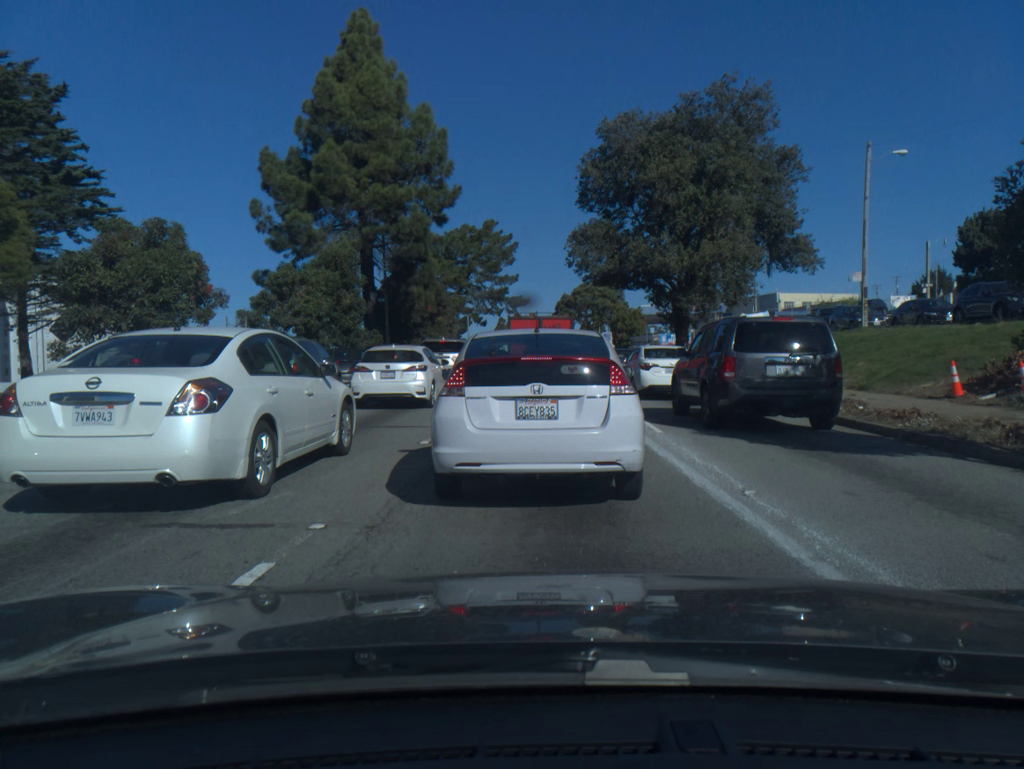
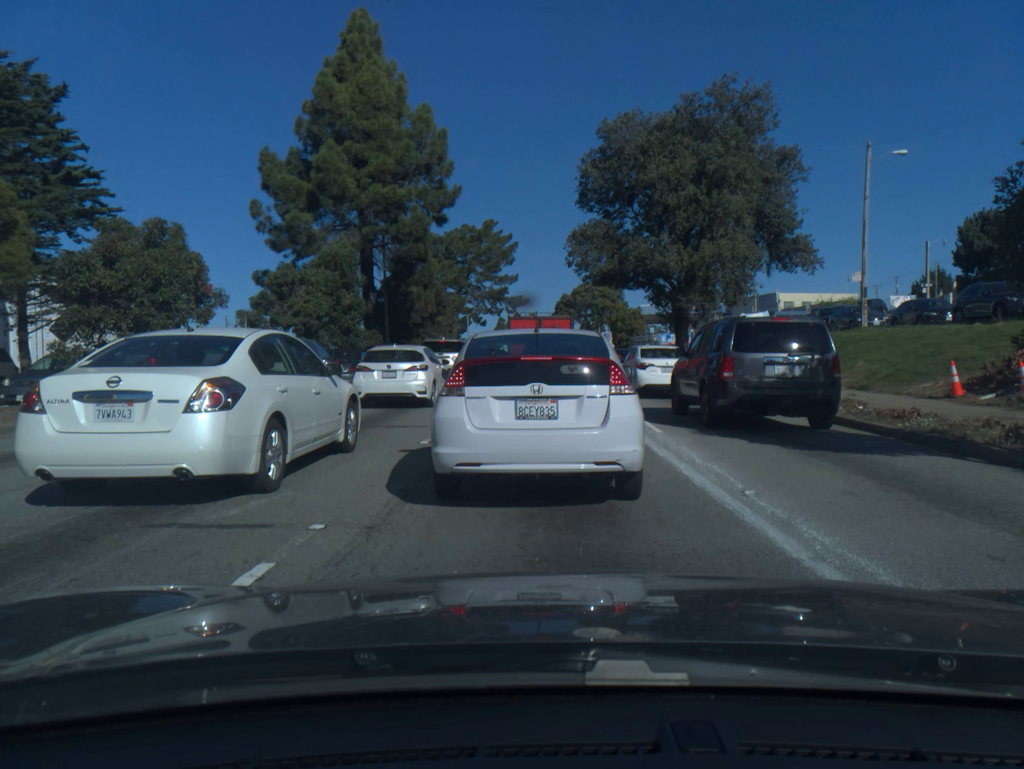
(0.0, 0.0) m; 0°
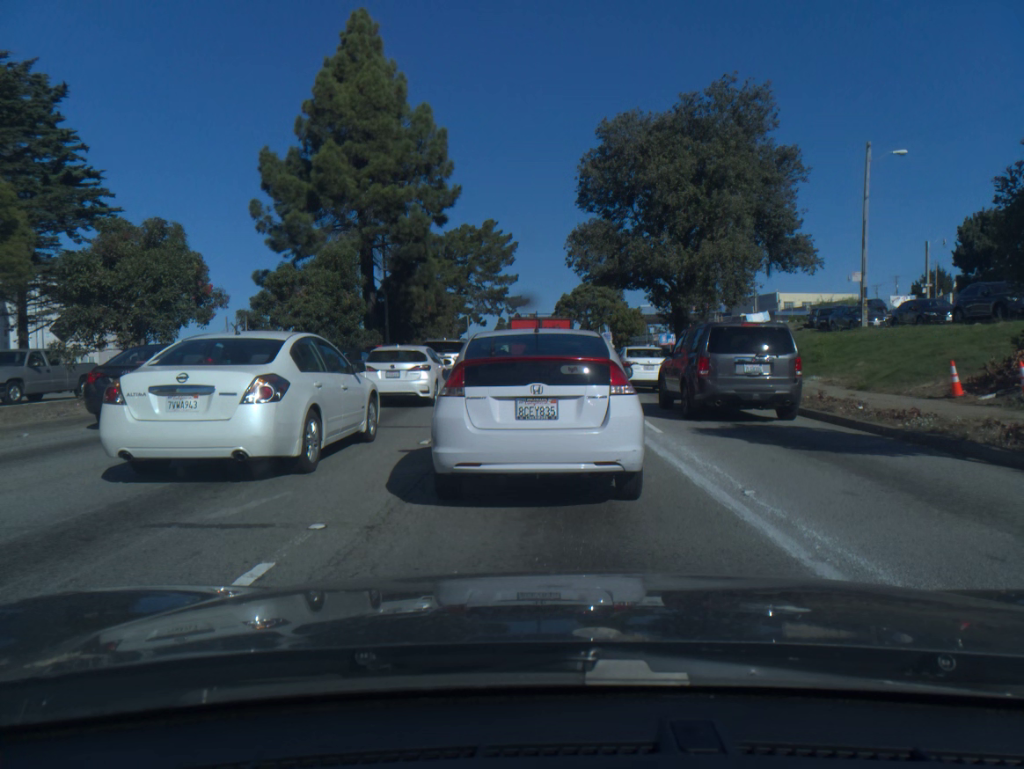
(0.0, 0.0) m; 0°
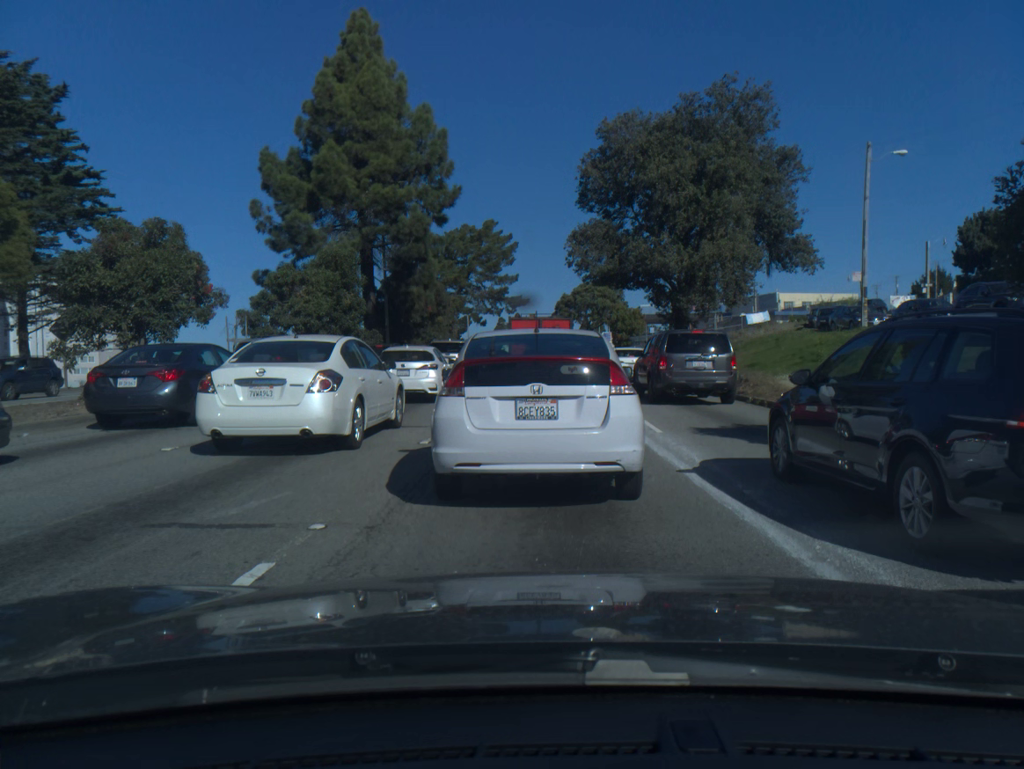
(0.0, 0.0) m; 0°
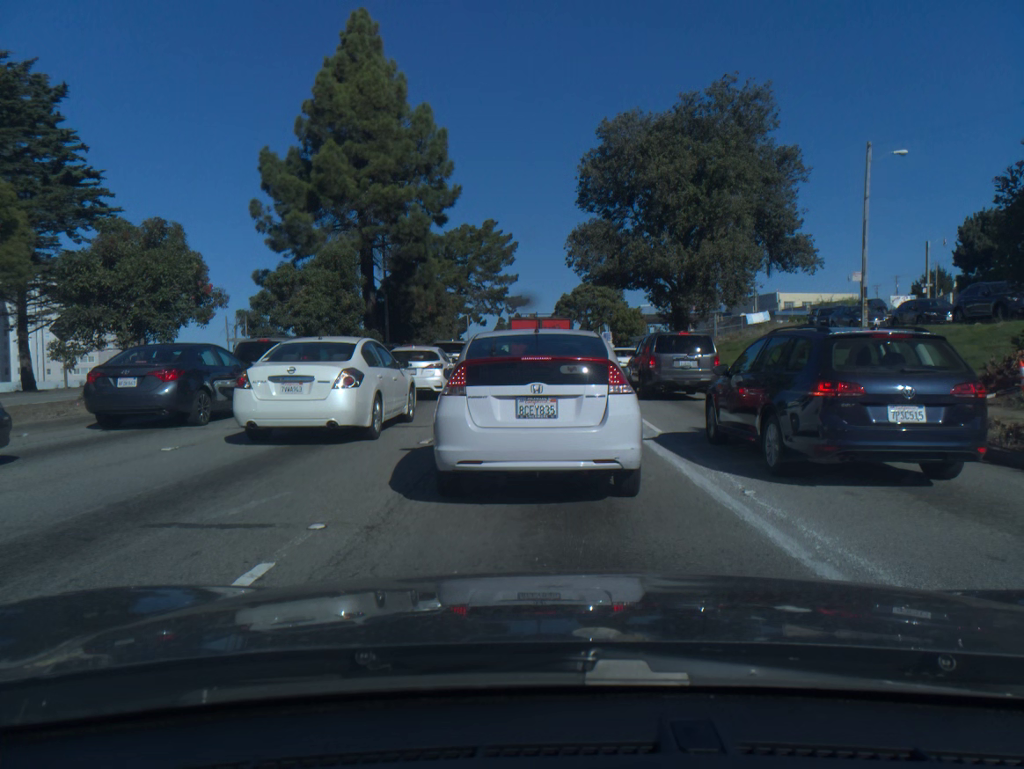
(0.0, 0.0) m; 0°
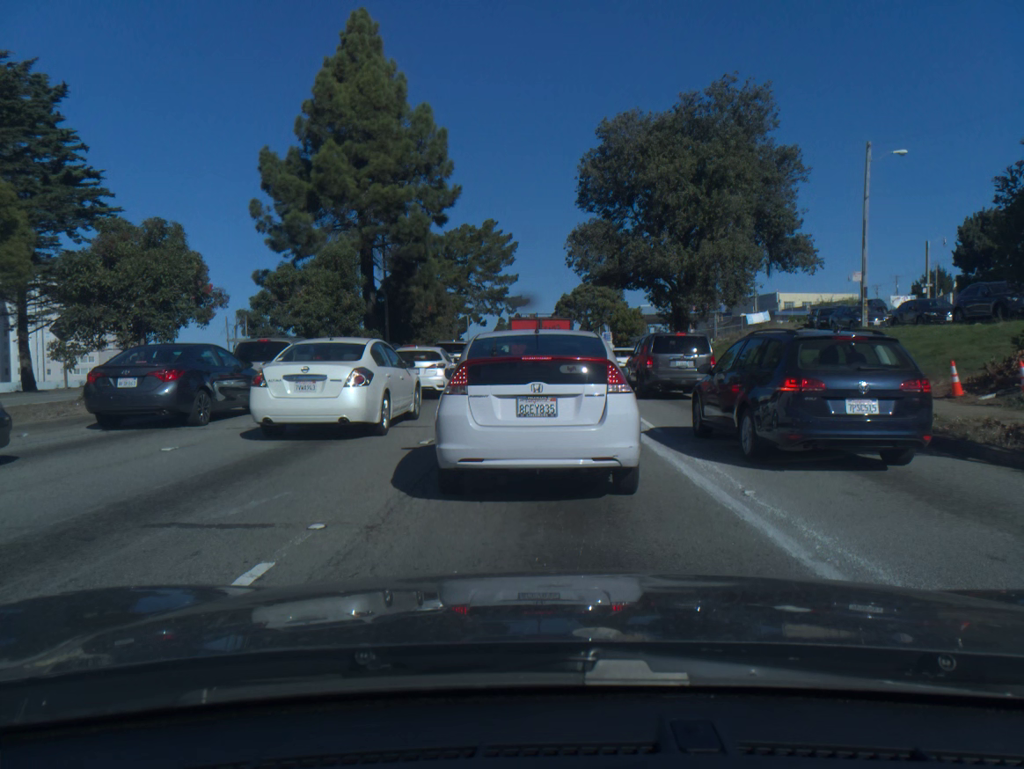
(0.0, 0.0) m; 0°
